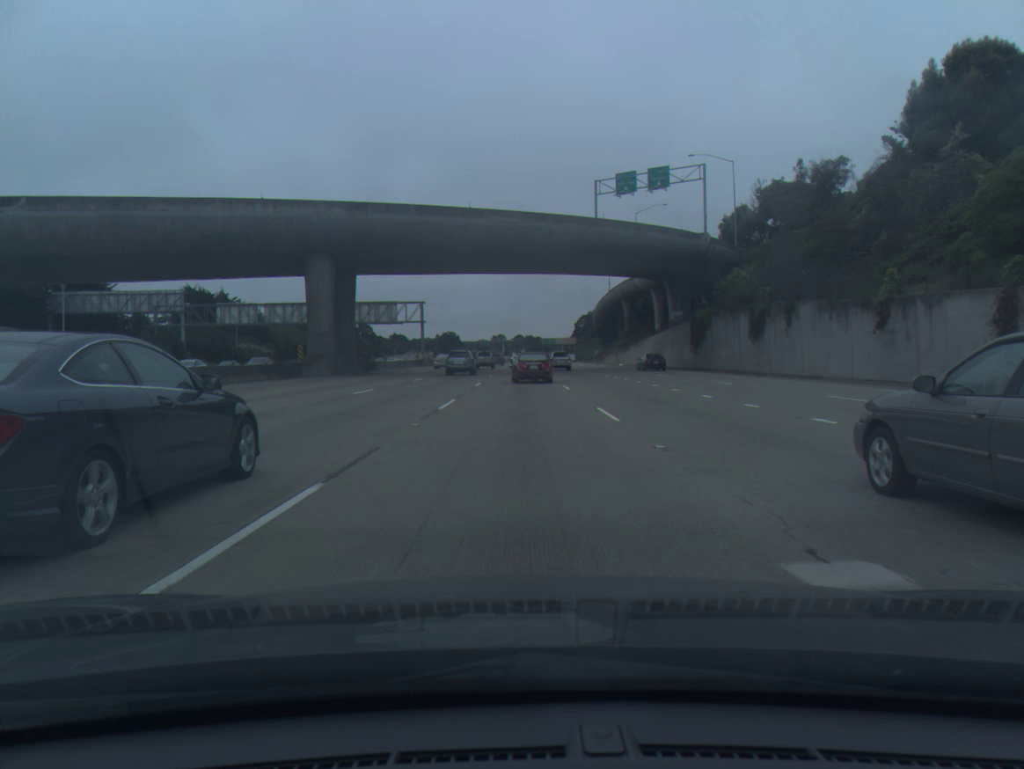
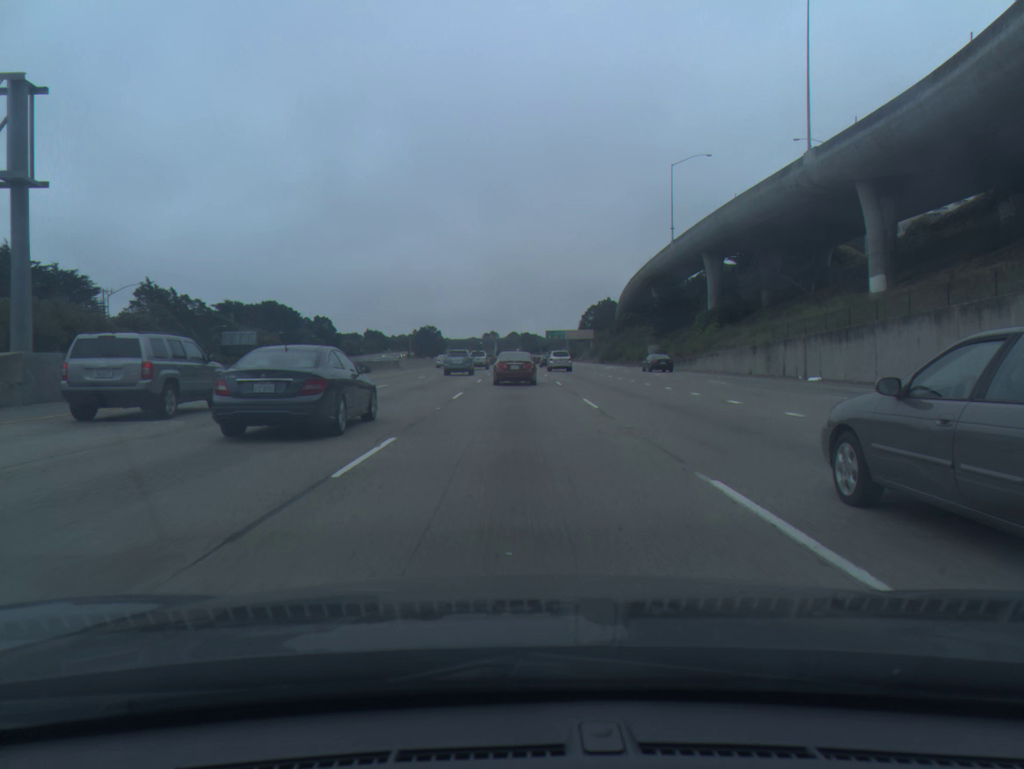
(+0.1, +84.0) m; 0°
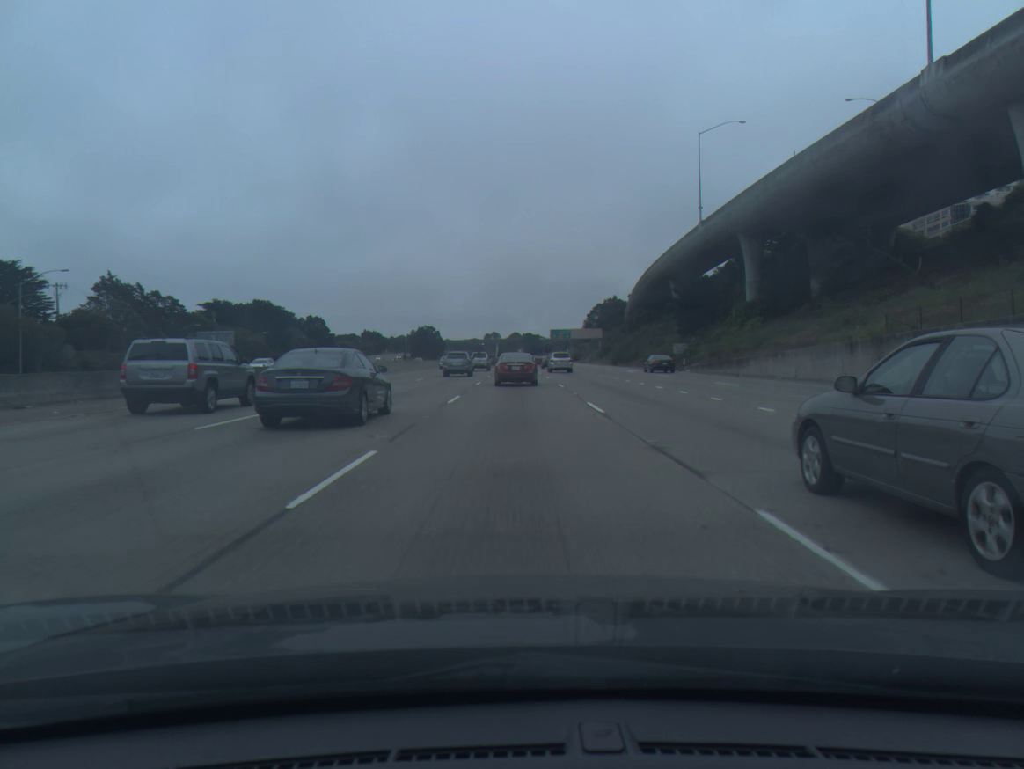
(0.0, +16.0) m; 0°
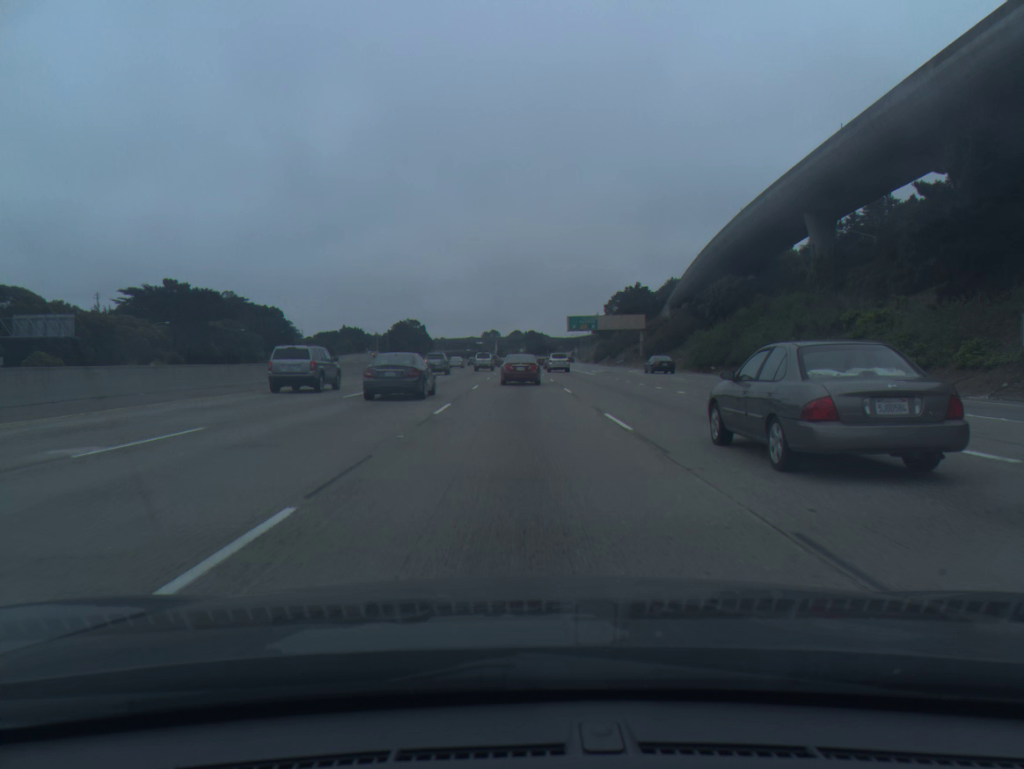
(-0.3, +62.2) m; 0°
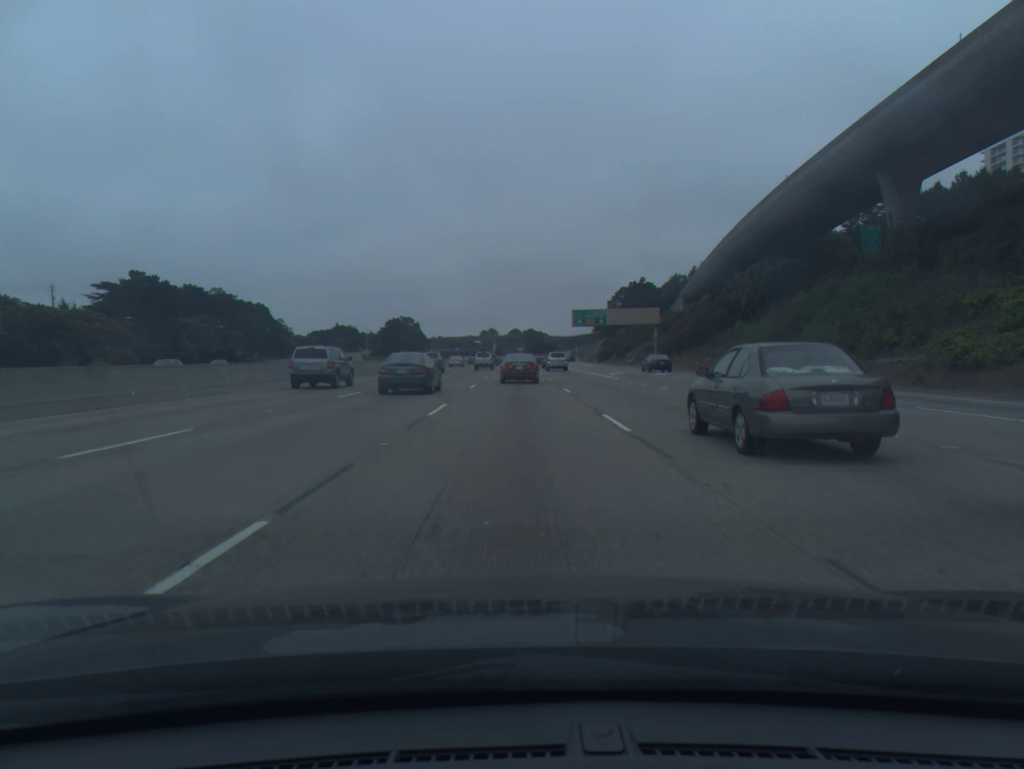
(0.0, +15.2) m; 0°
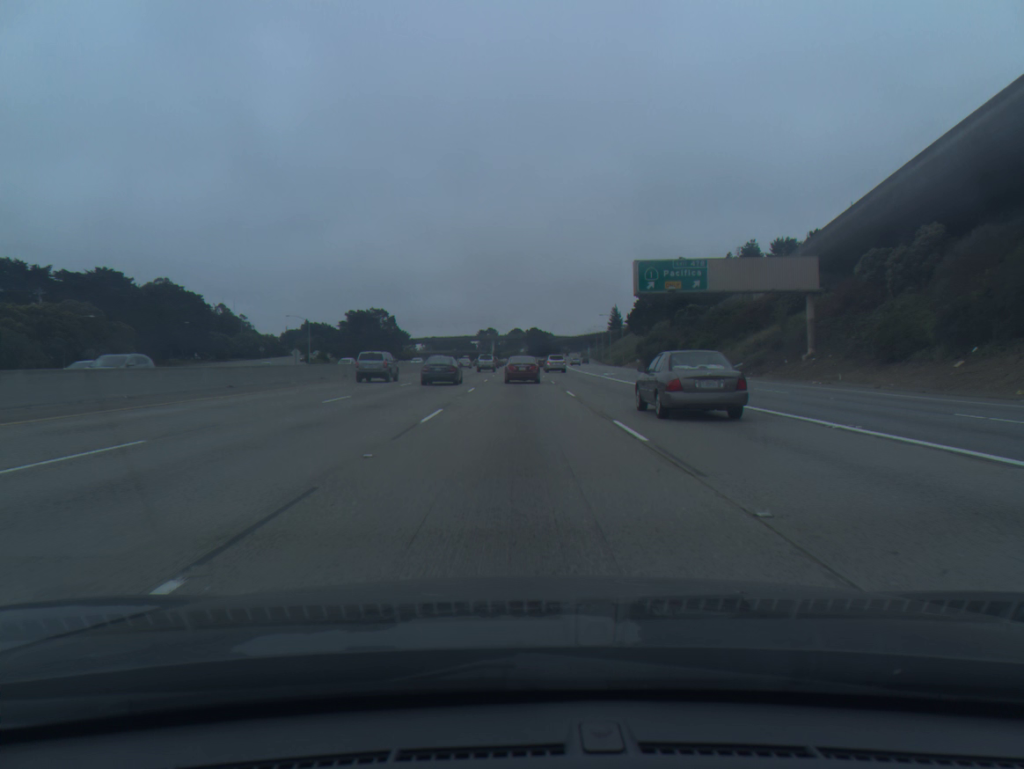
(-0.1, +60.0) m; 0°
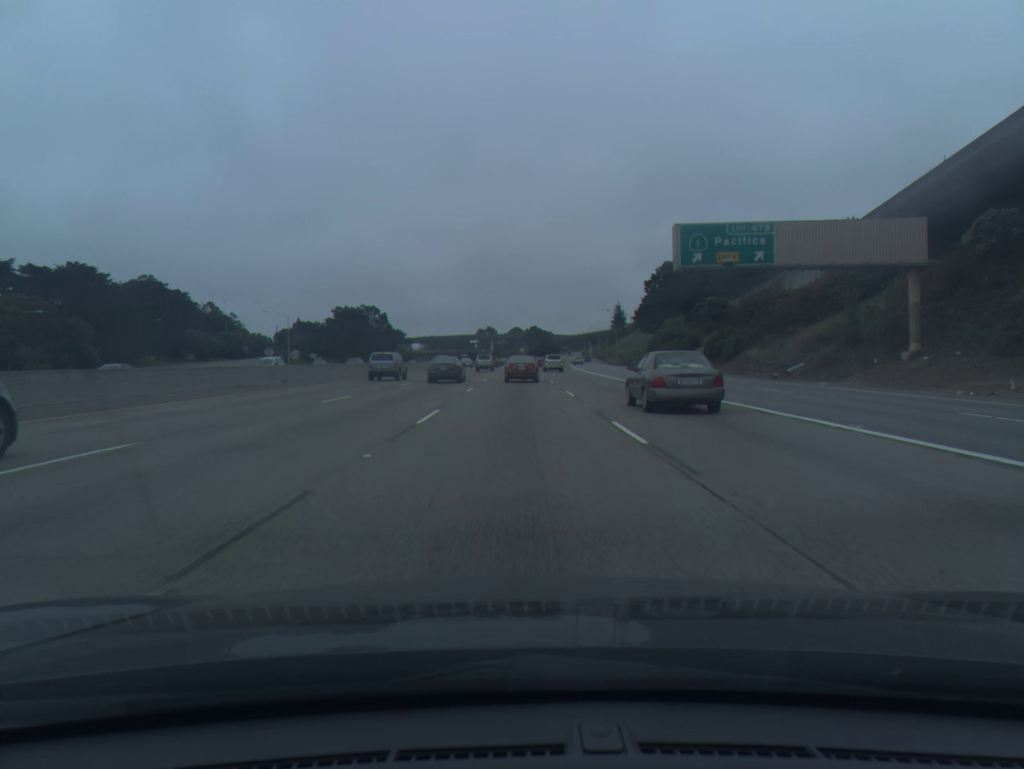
(0.0, +14.9) m; 0°
